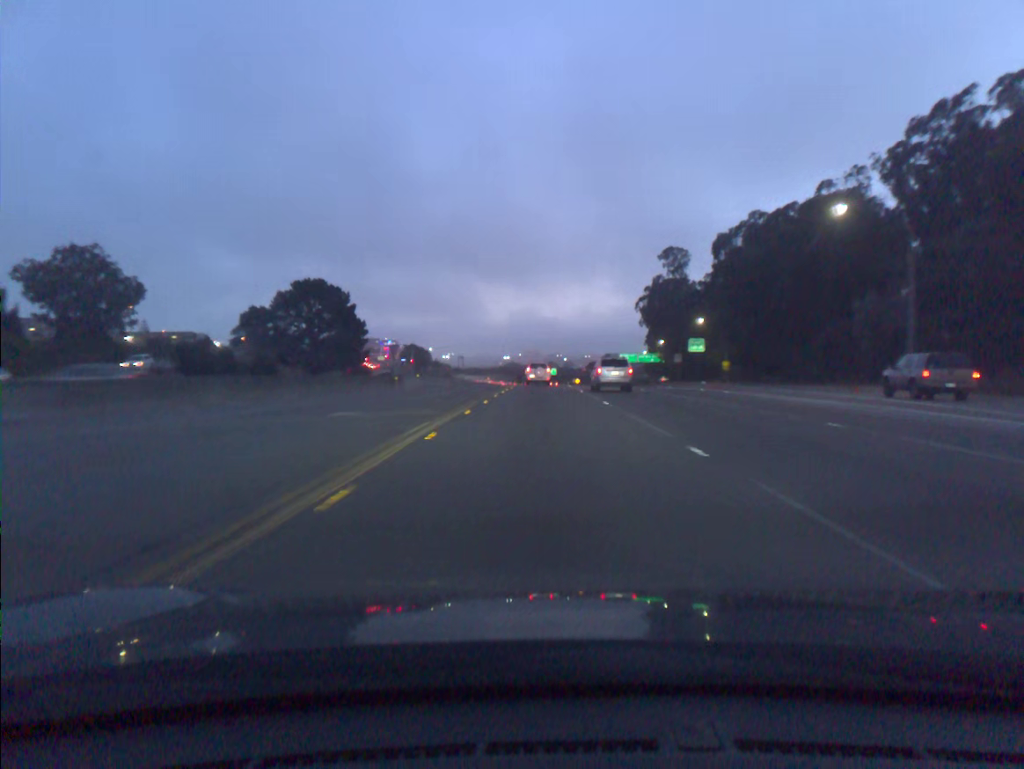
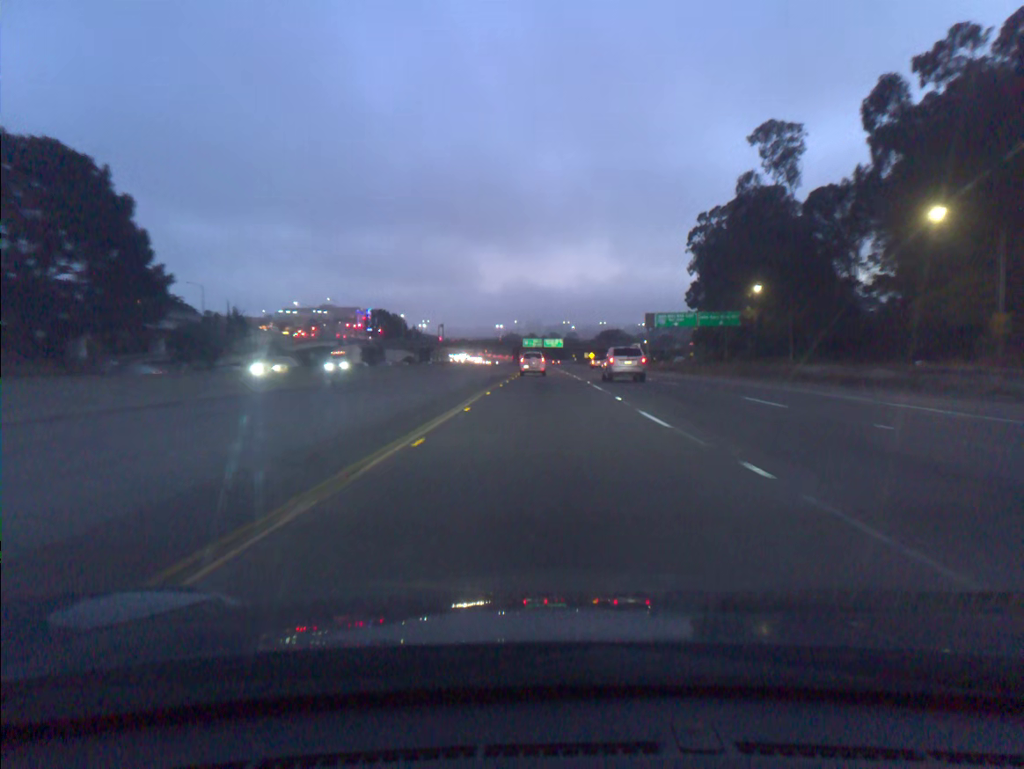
(-0.3, +75.4) m; 0°
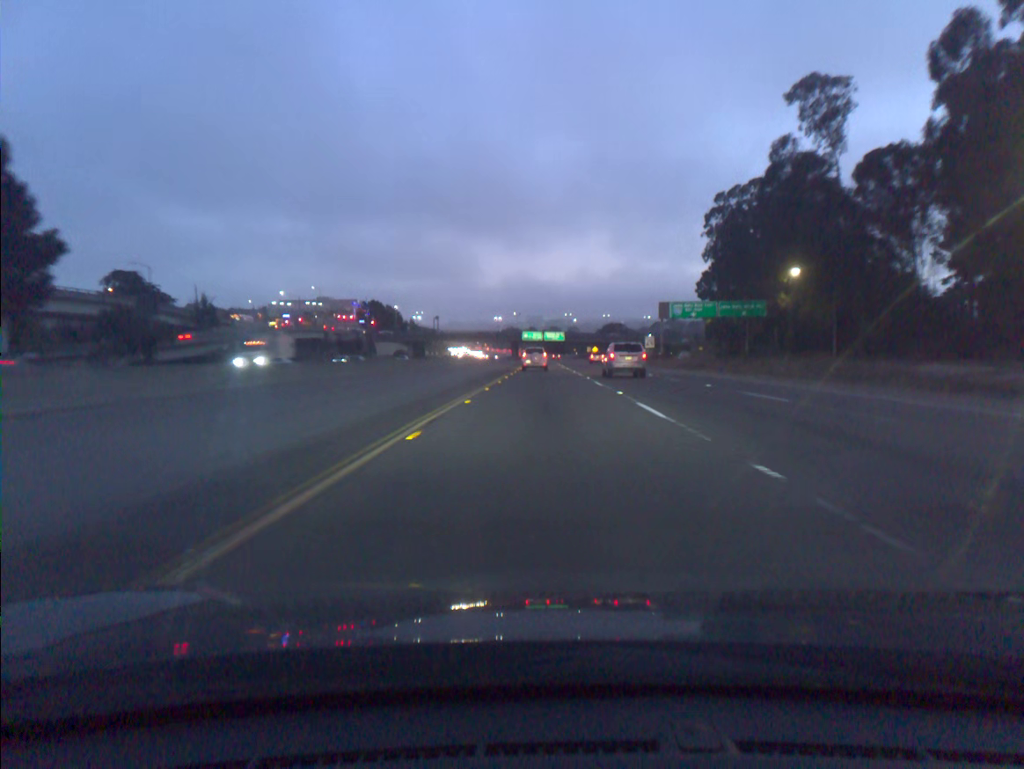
(0.0, +15.1) m; 0°
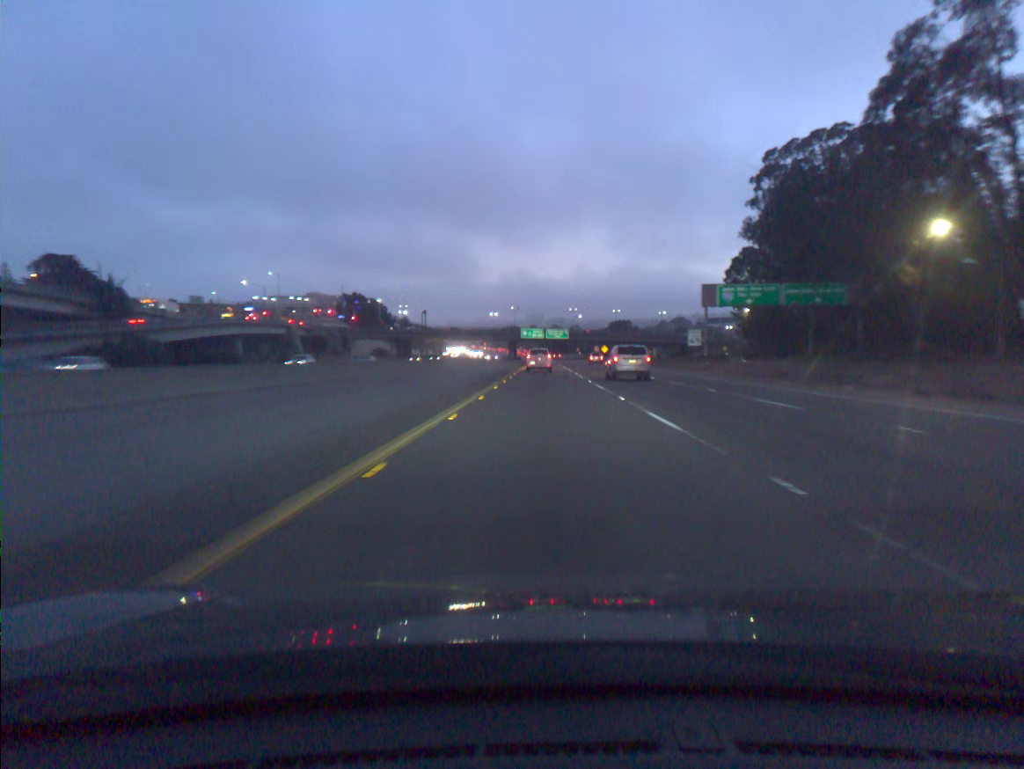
(0.0, +30.1) m; 0°
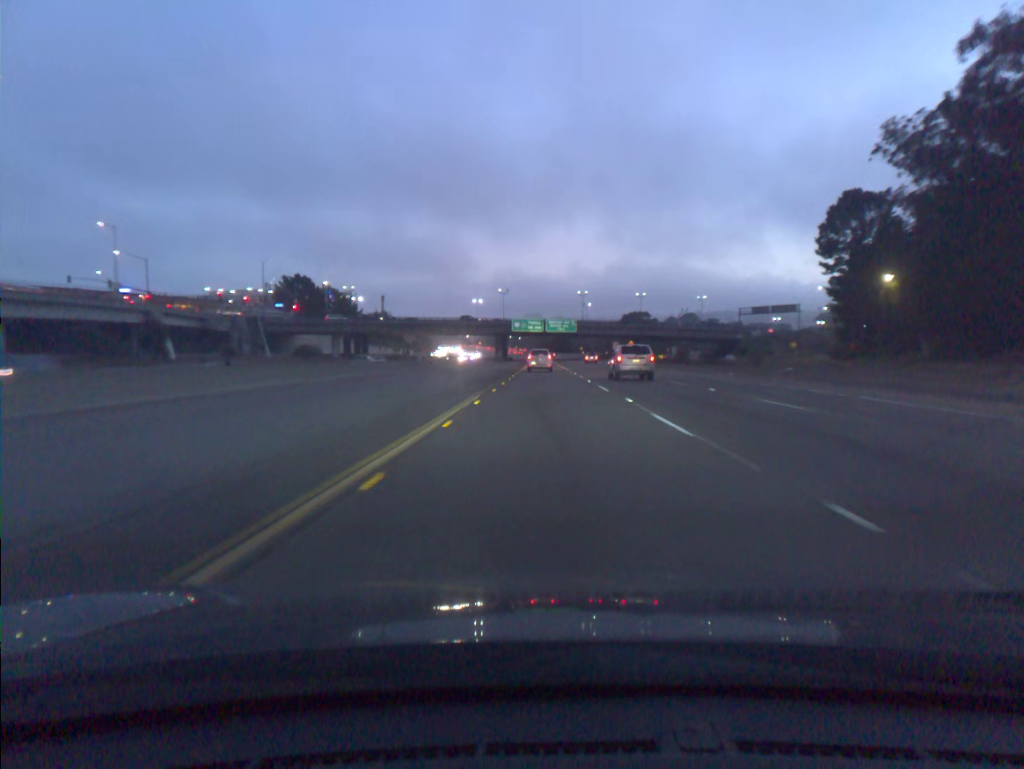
(0.0, +60.2) m; 0°
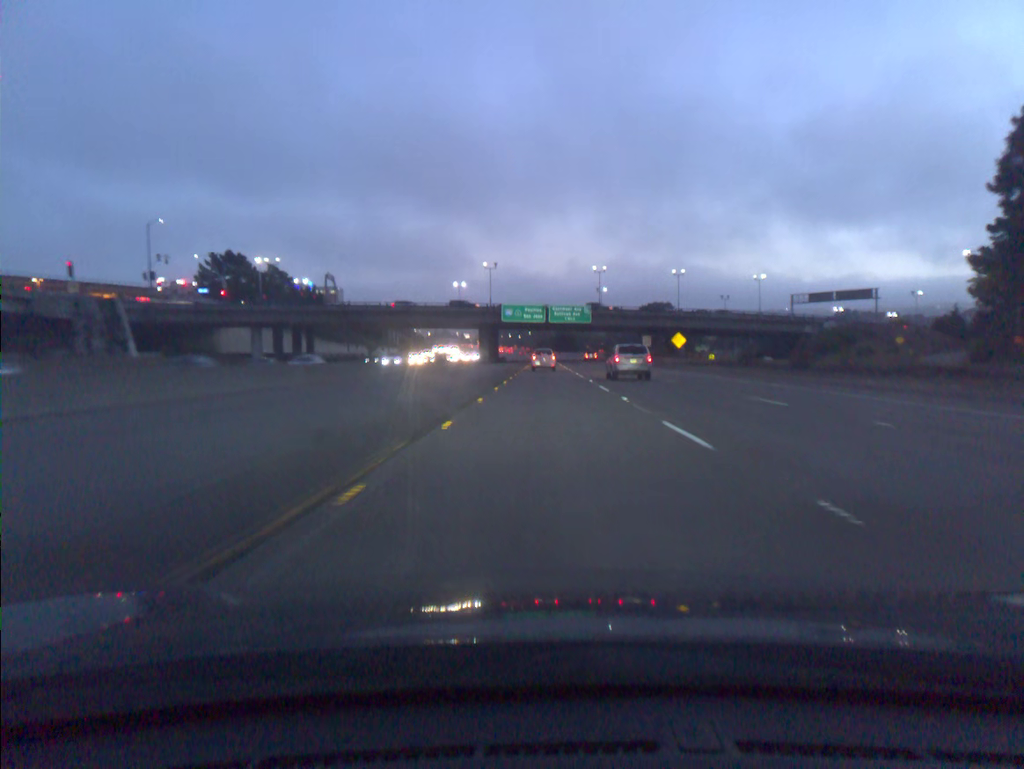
(0.0, +45.5) m; 0°
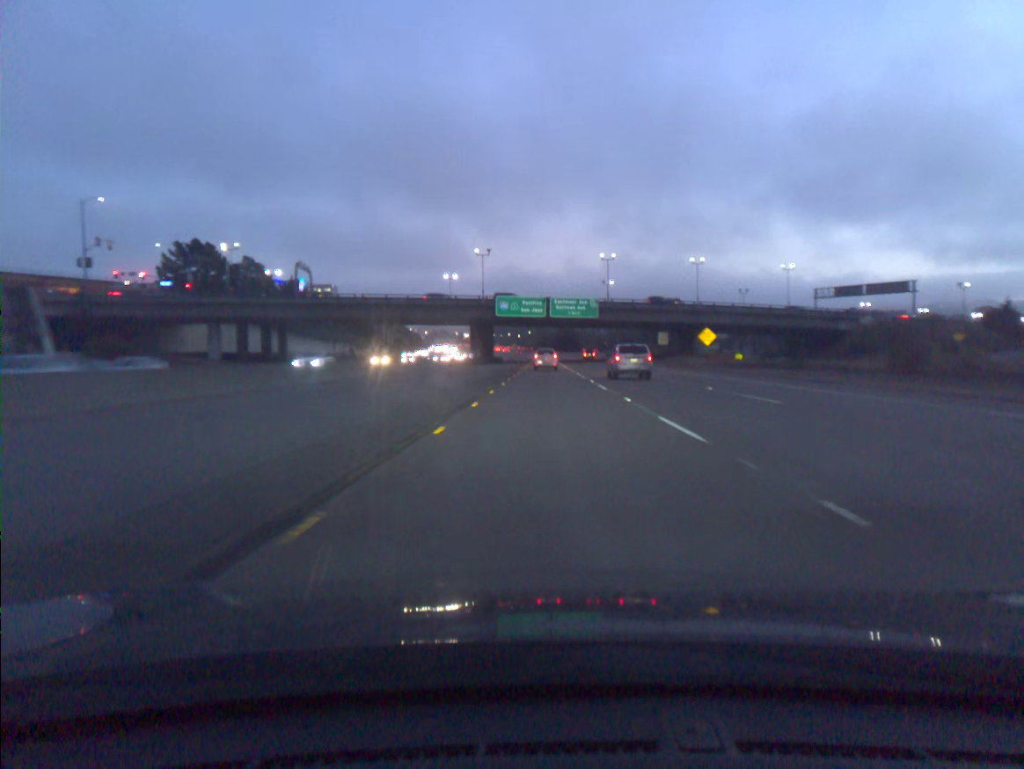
(0.0, +15.3) m; 0°
